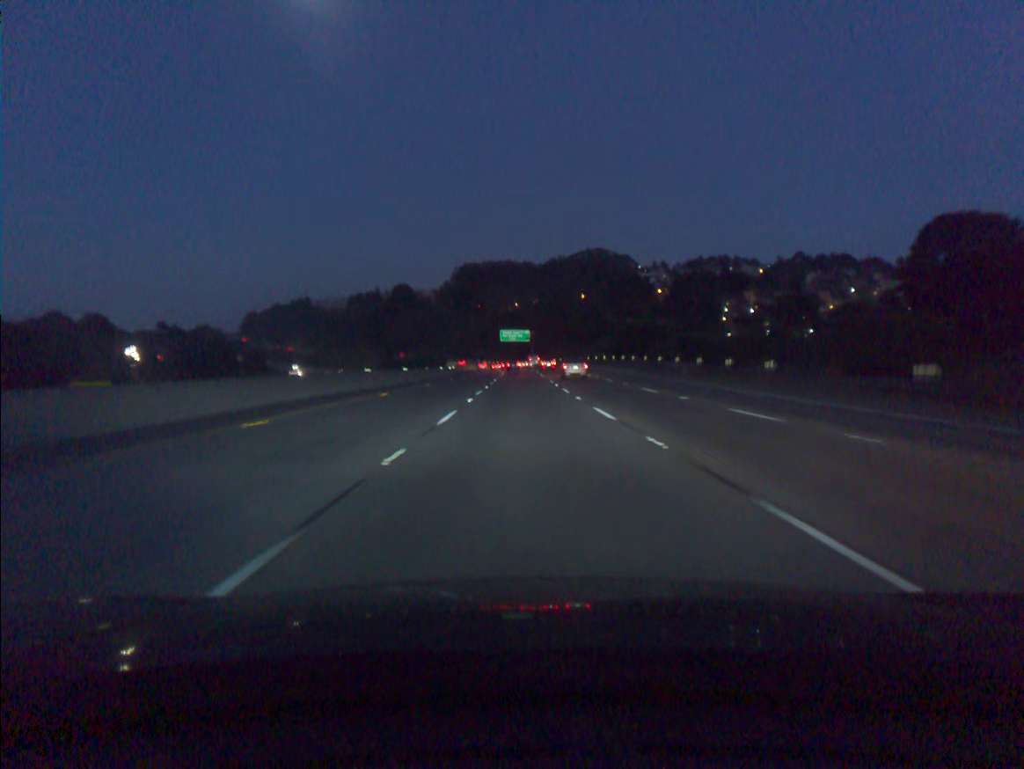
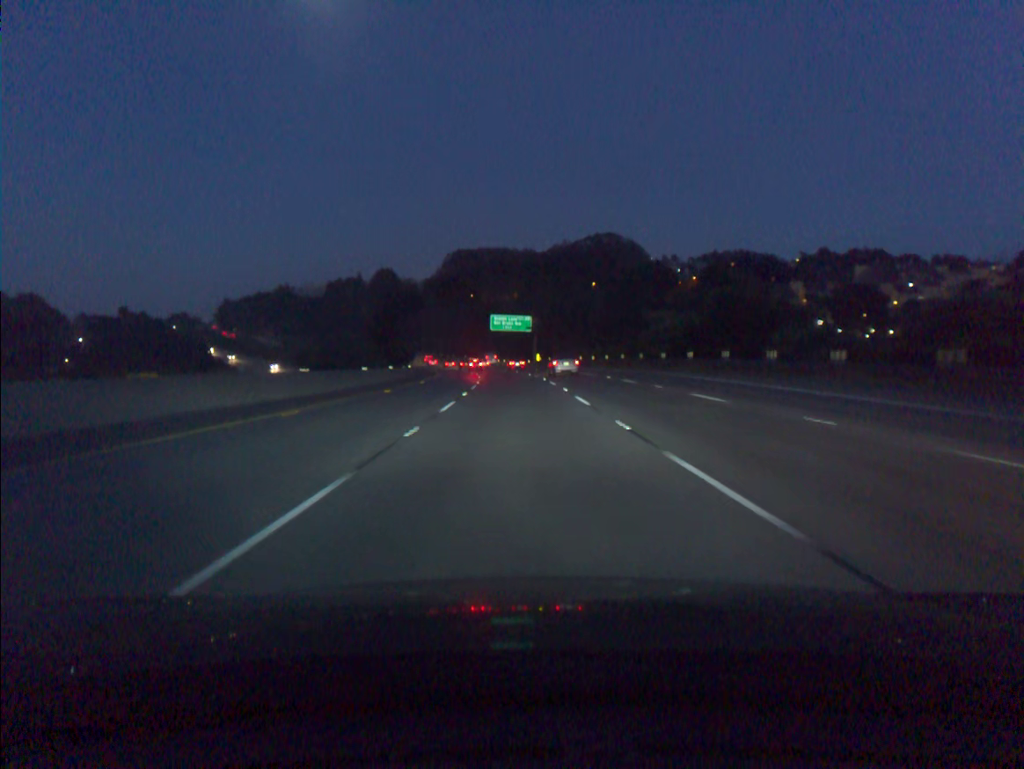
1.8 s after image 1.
(+0.2, +55.4) m; 0°
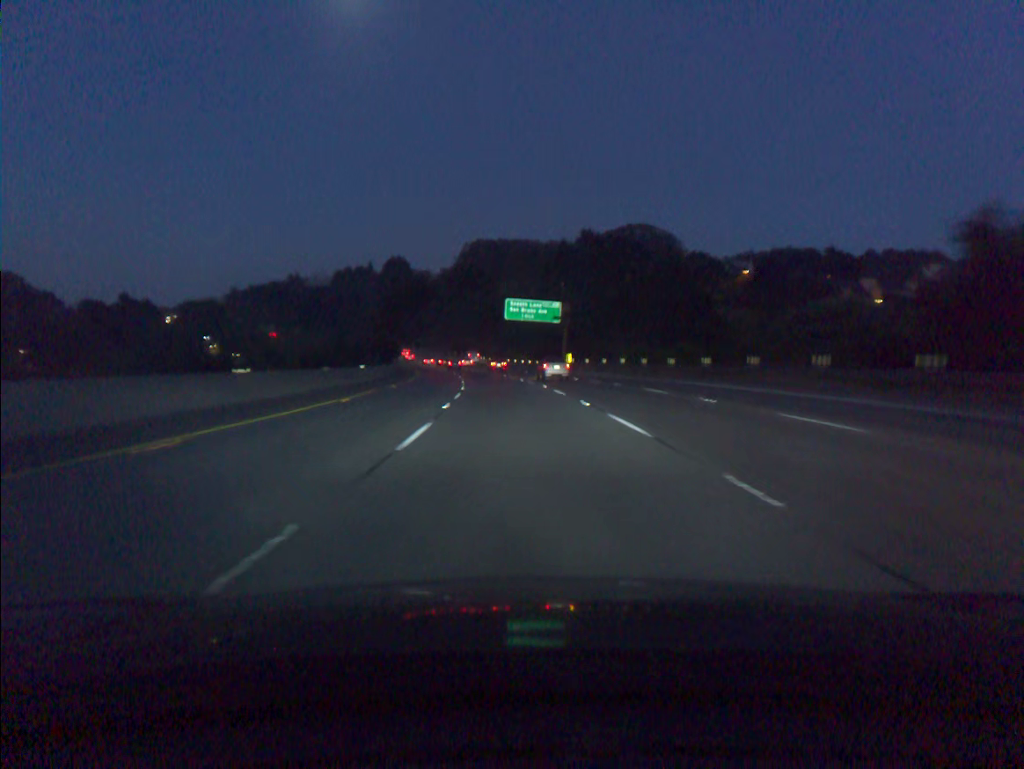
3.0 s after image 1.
(-0.4, +36.9) m; -1°
